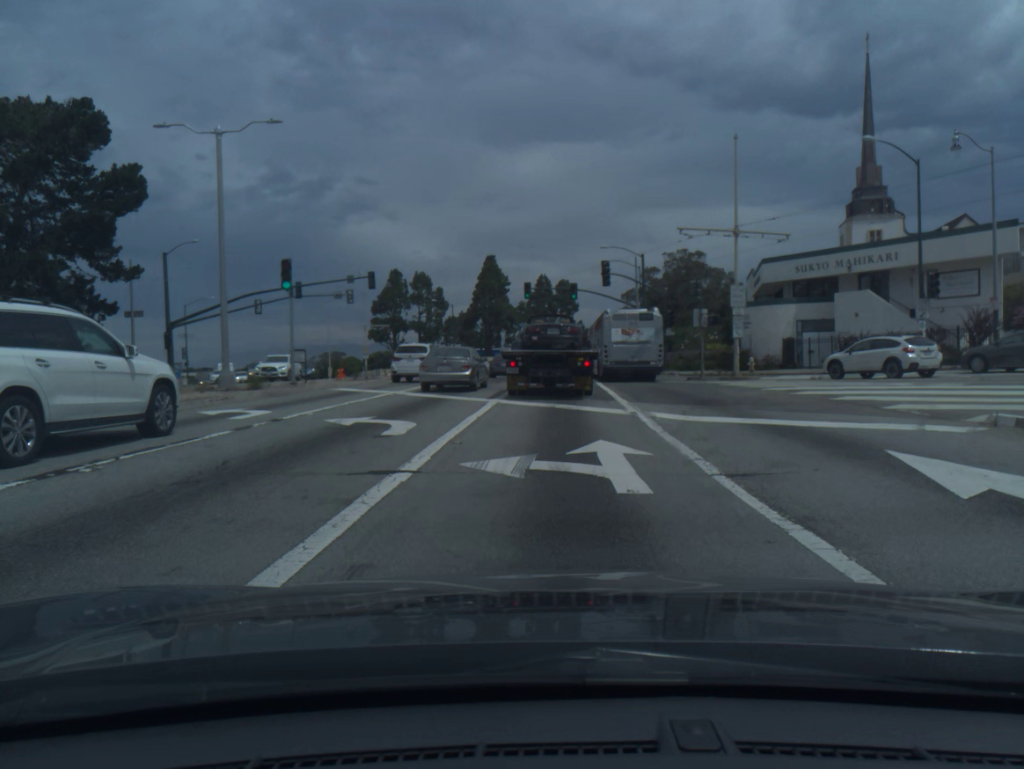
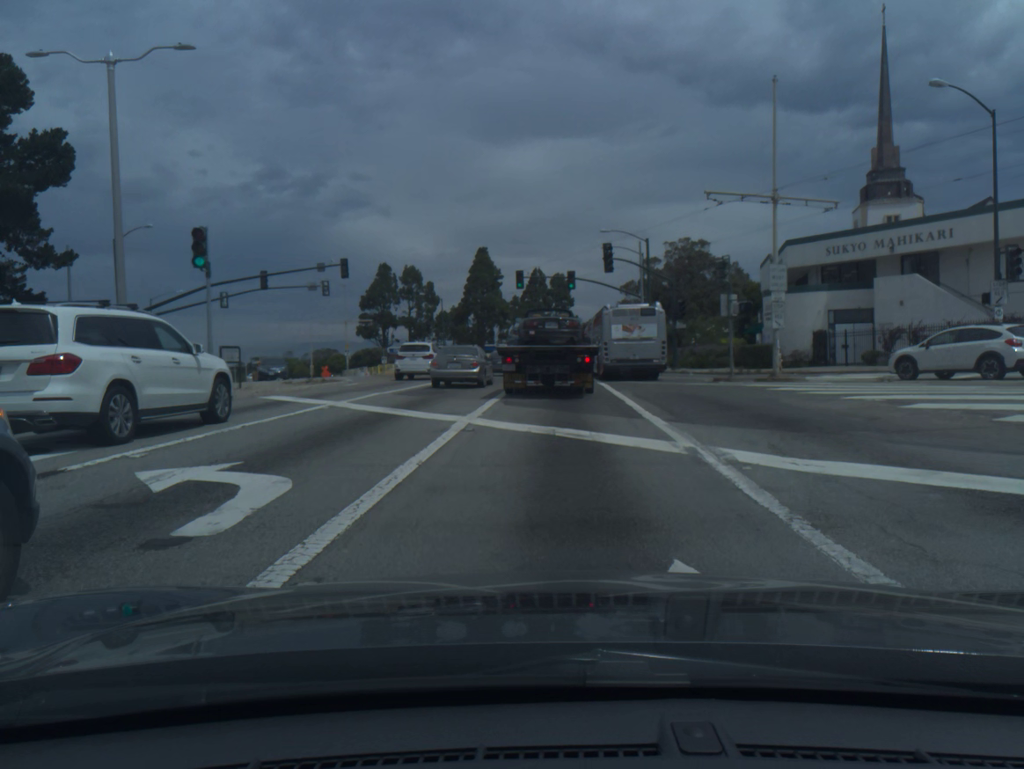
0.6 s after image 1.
(0.0, +6.5) m; +1°
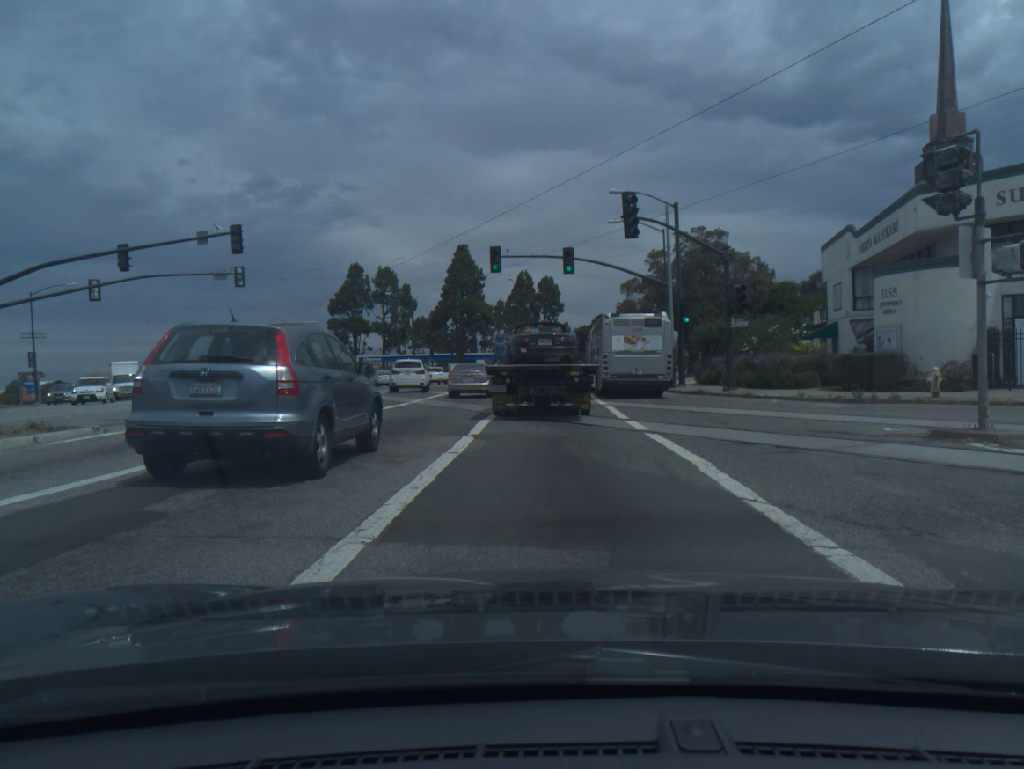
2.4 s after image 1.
(+0.1, +17.2) m; +1°
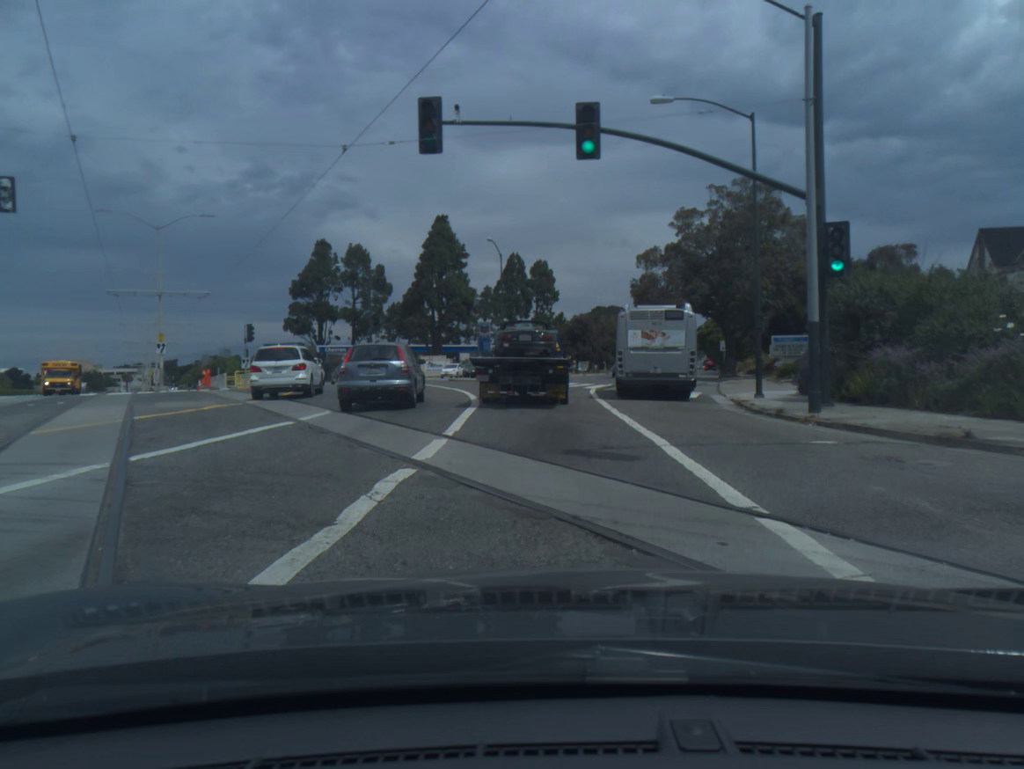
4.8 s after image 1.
(+0.1, +21.5) m; 0°
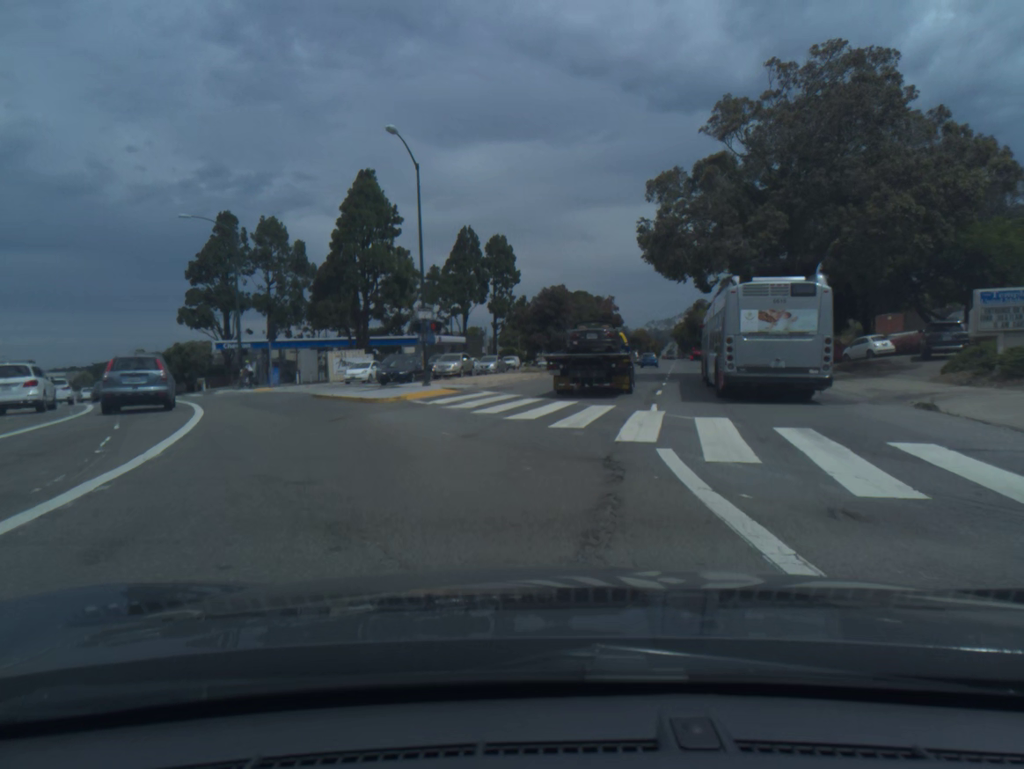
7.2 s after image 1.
(+0.5, +26.0) m; +3°
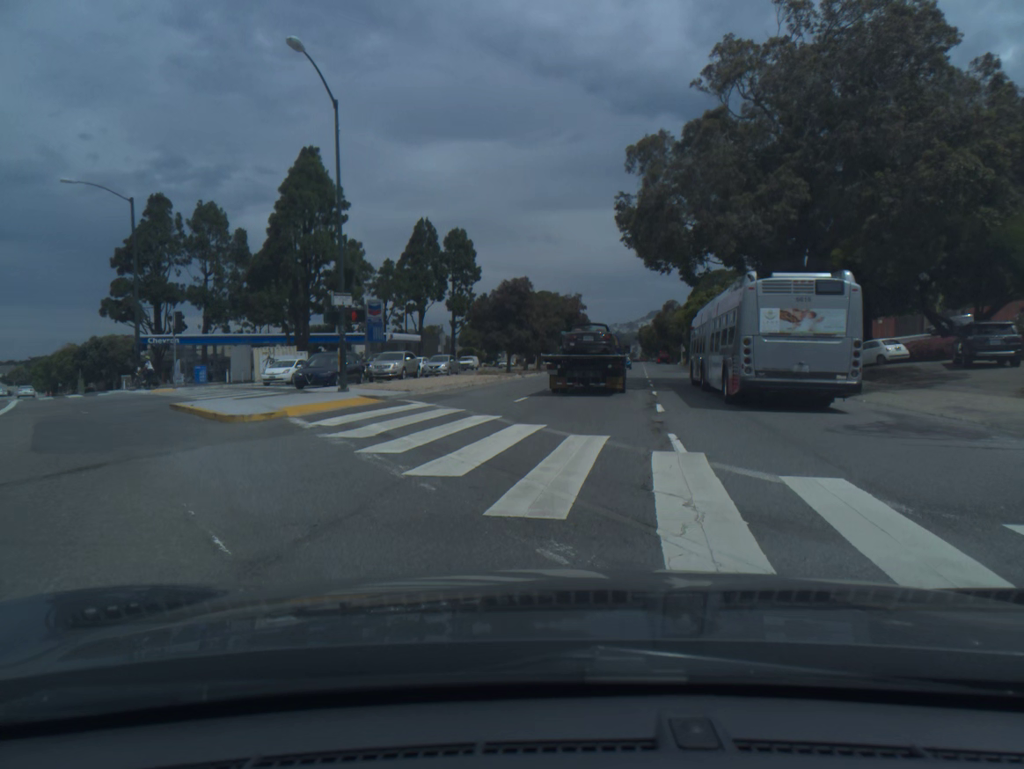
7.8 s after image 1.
(+0.2, +7.5) m; +3°
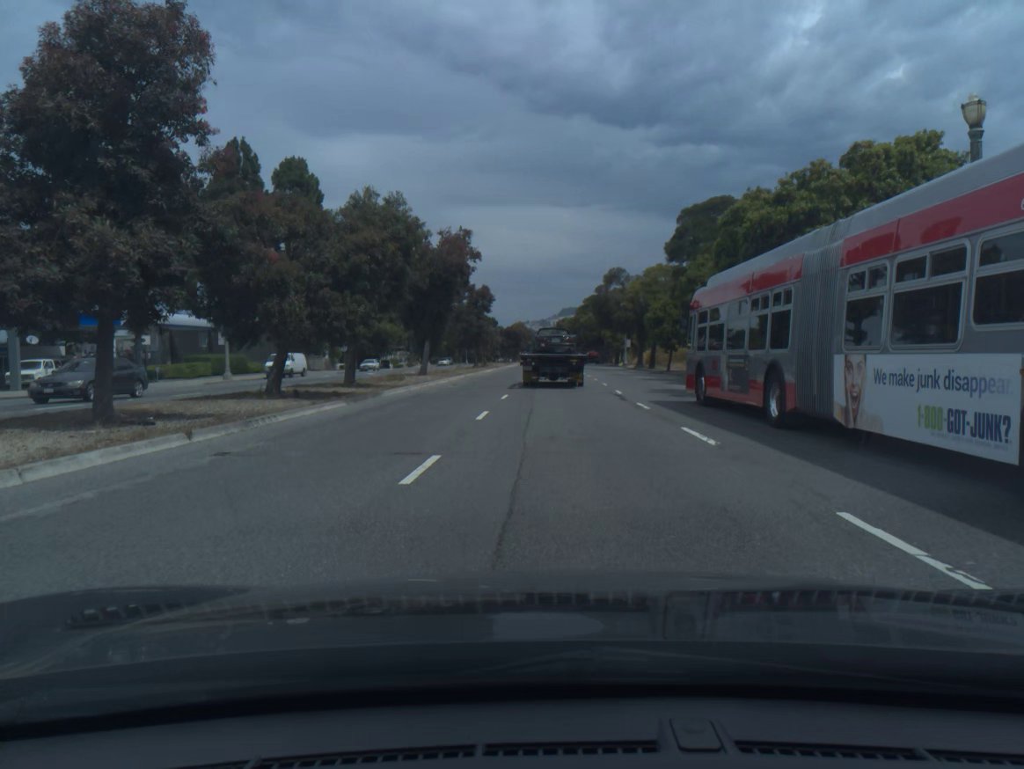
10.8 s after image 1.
(+3.1, +42.3) m; +6°
